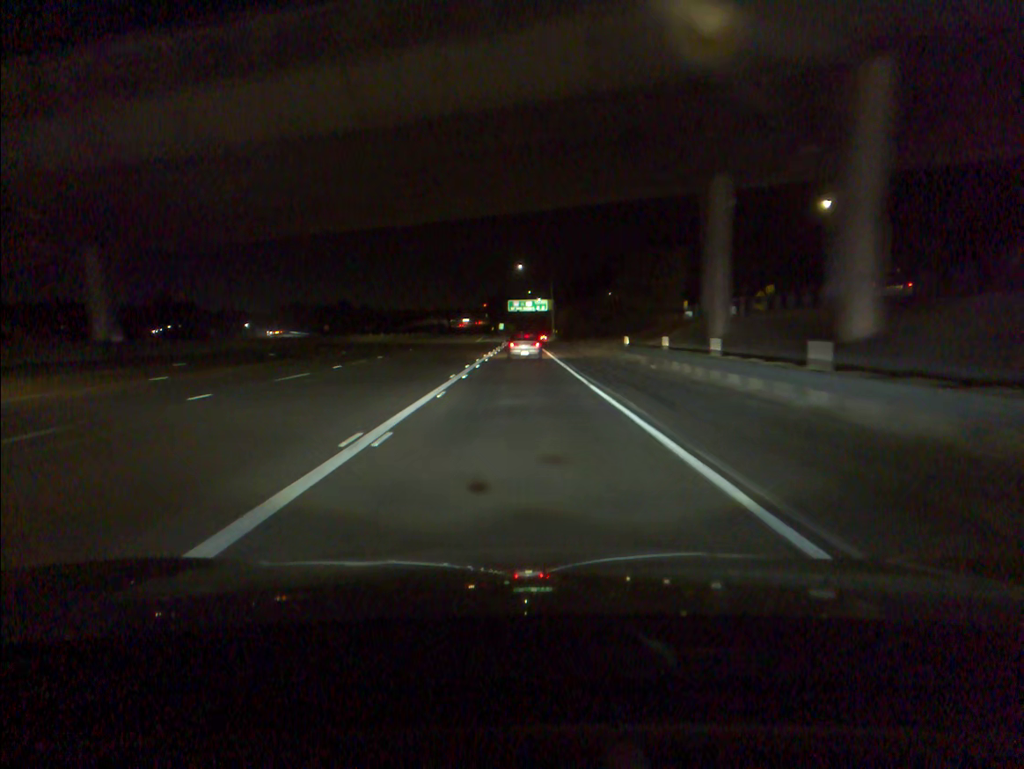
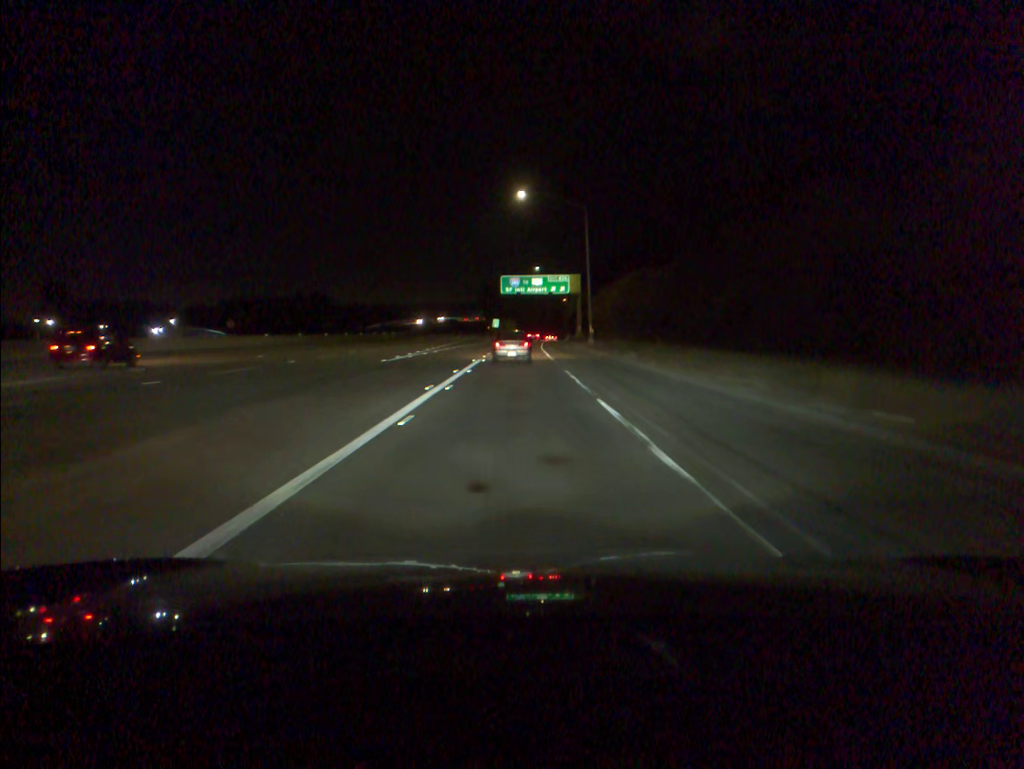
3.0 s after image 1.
(-0.4, +69.5) m; 0°
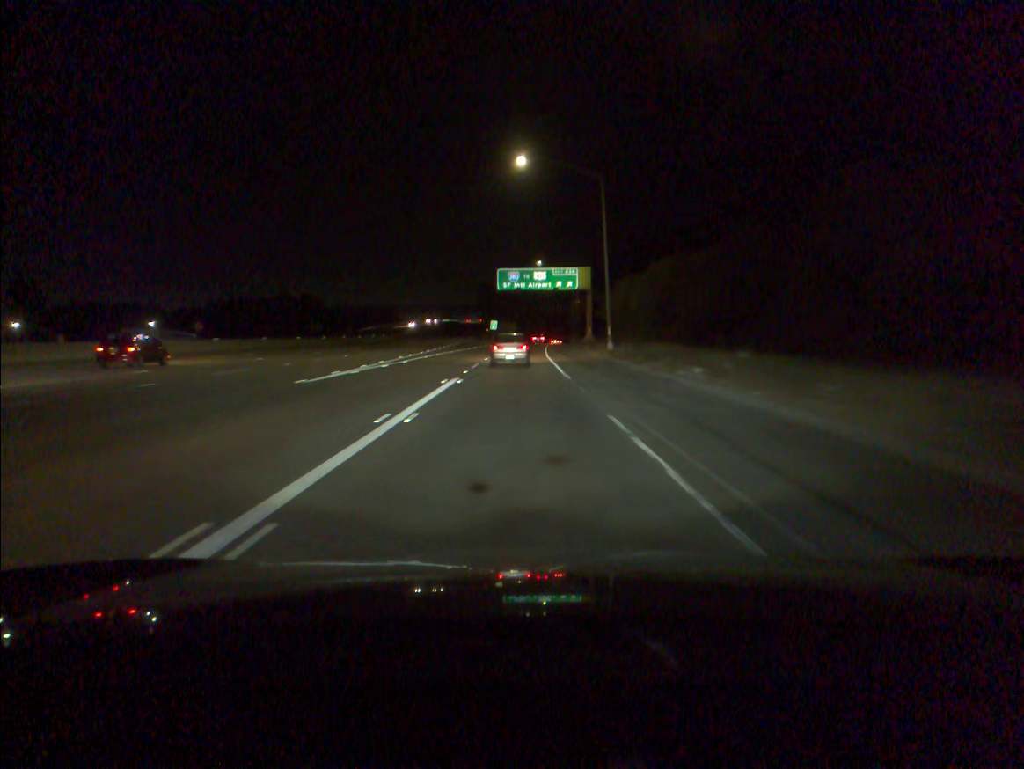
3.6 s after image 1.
(0.0, +13.5) m; 0°
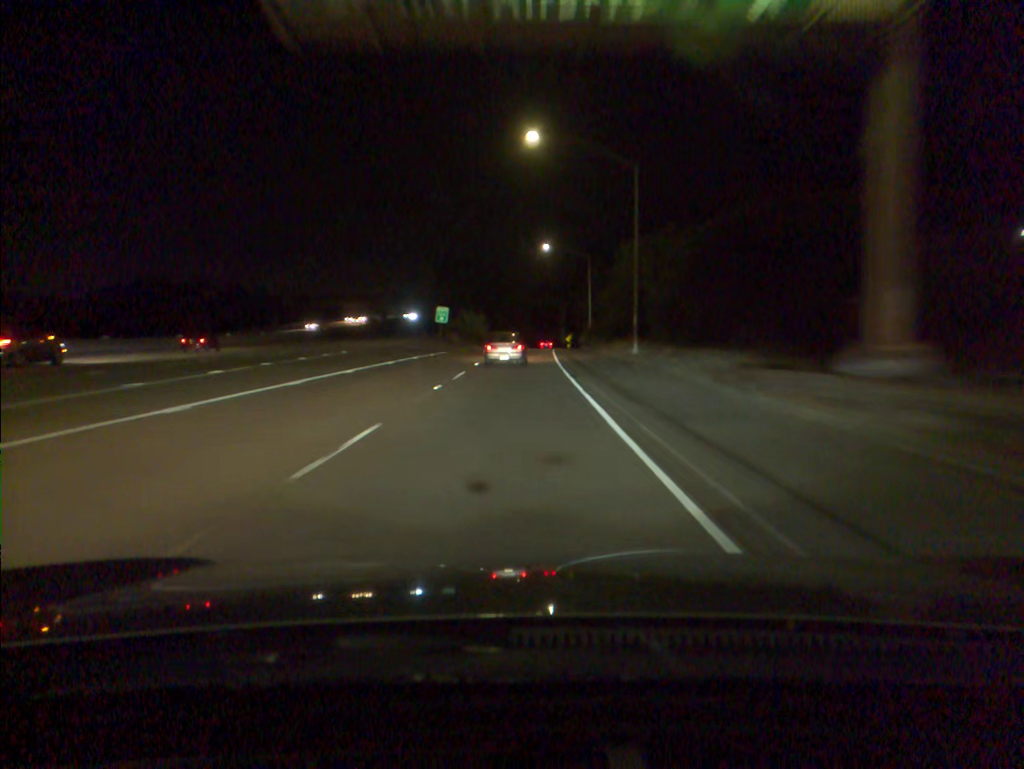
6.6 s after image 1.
(+0.4, +67.5) m; +1°
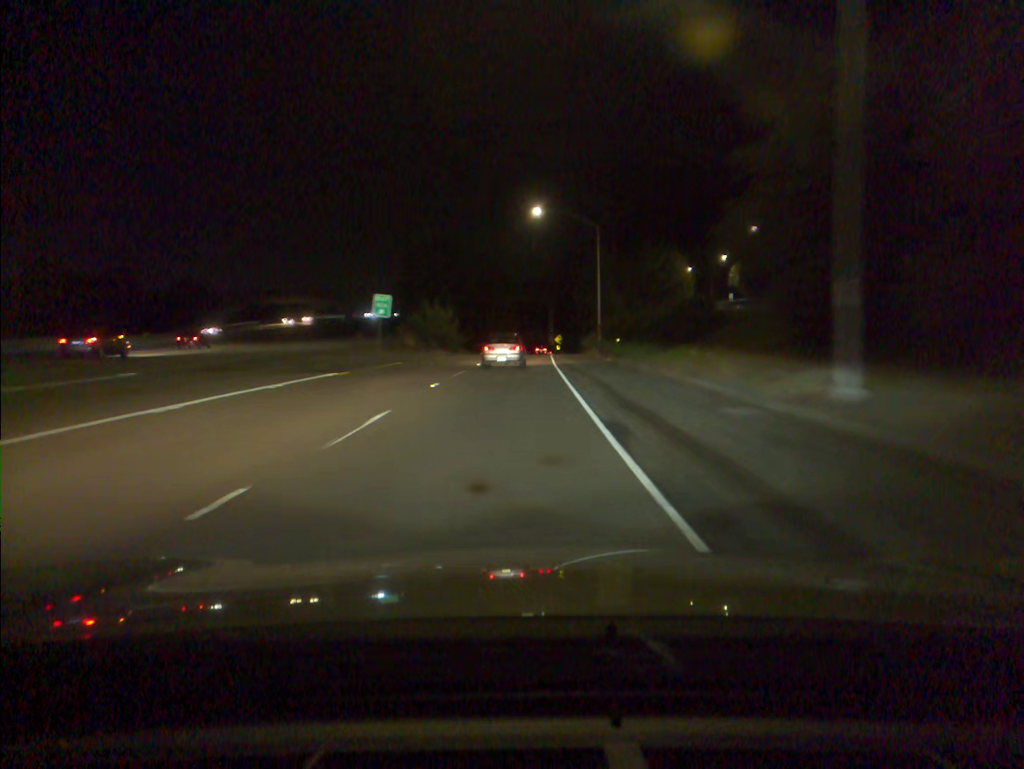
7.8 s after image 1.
(+0.2, +27.2) m; +1°
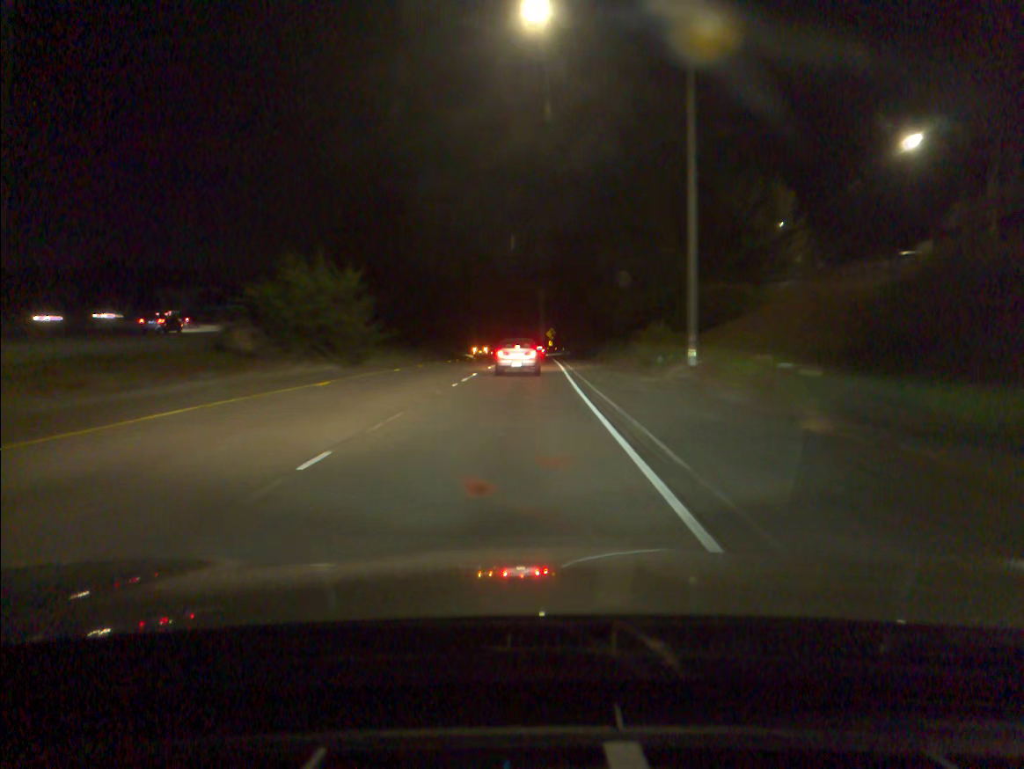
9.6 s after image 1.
(+0.3, +40.3) m; +1°
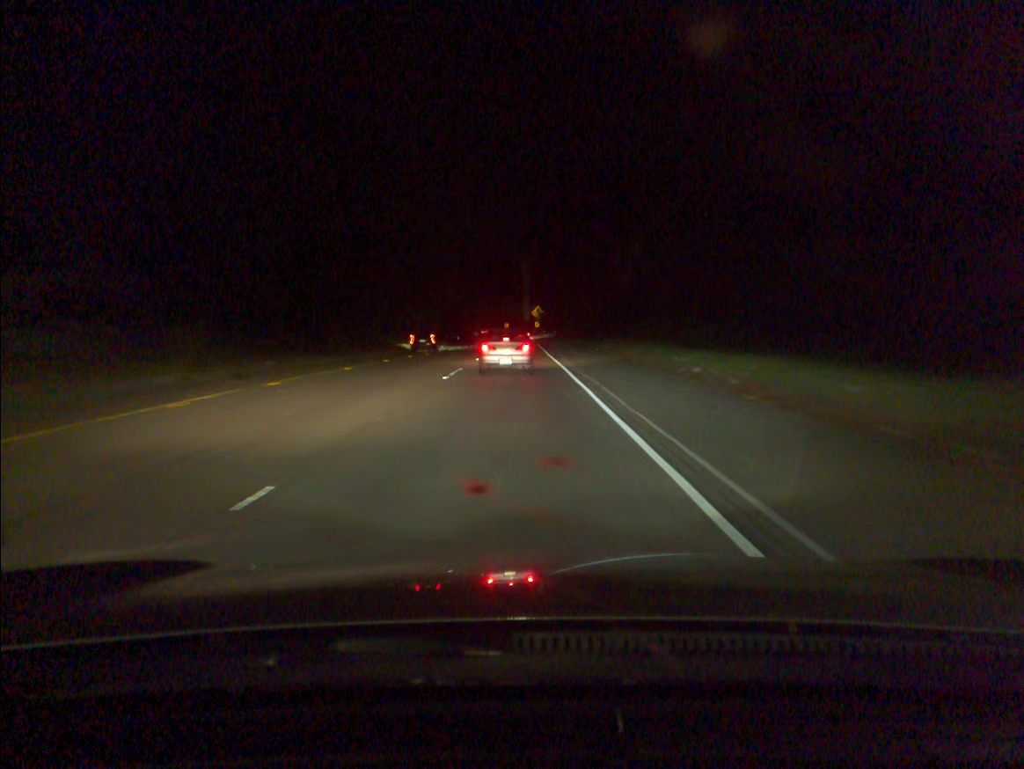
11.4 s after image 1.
(+0.4, +39.4) m; +1°
